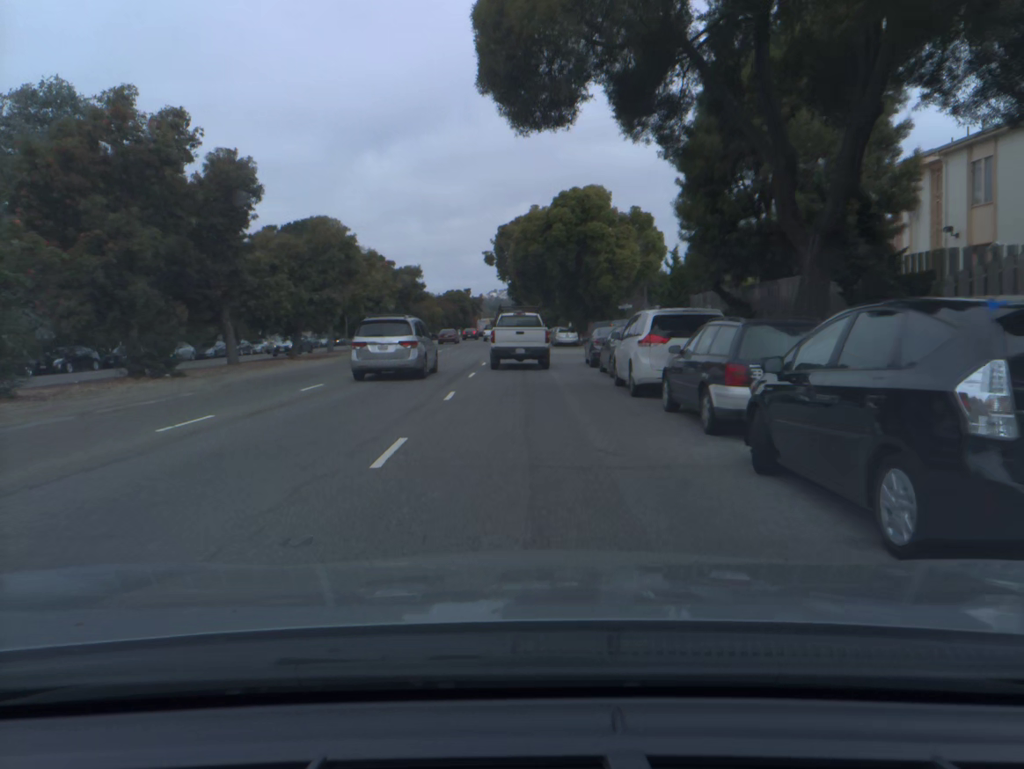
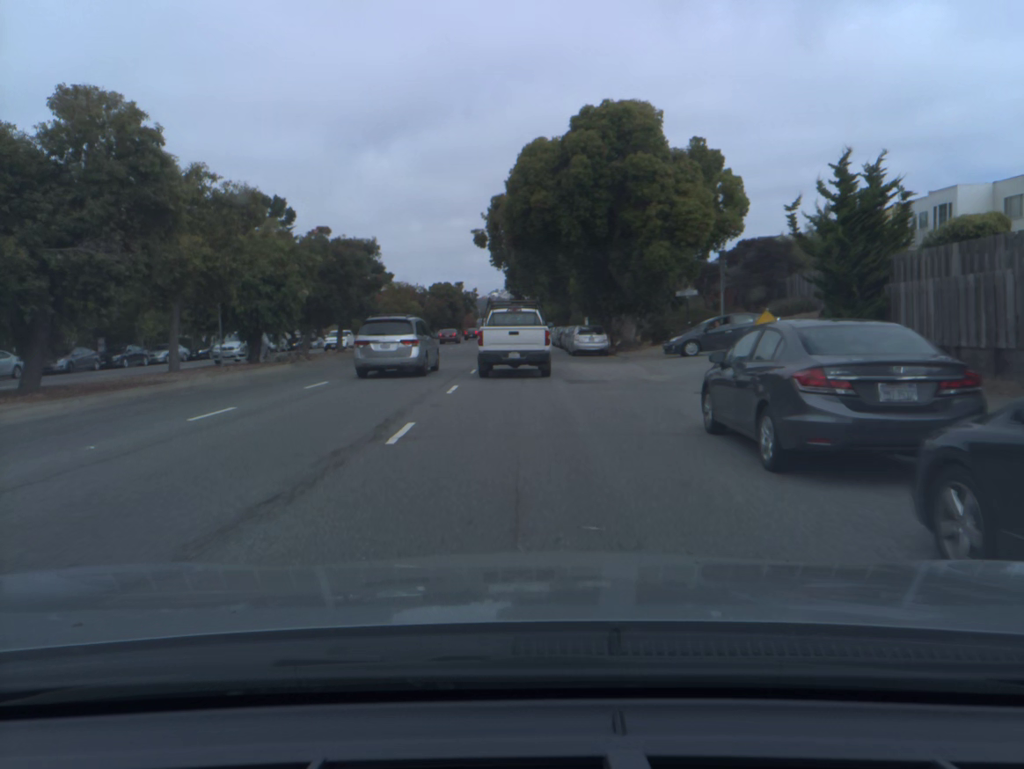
(-0.1, +20.7) m; 0°
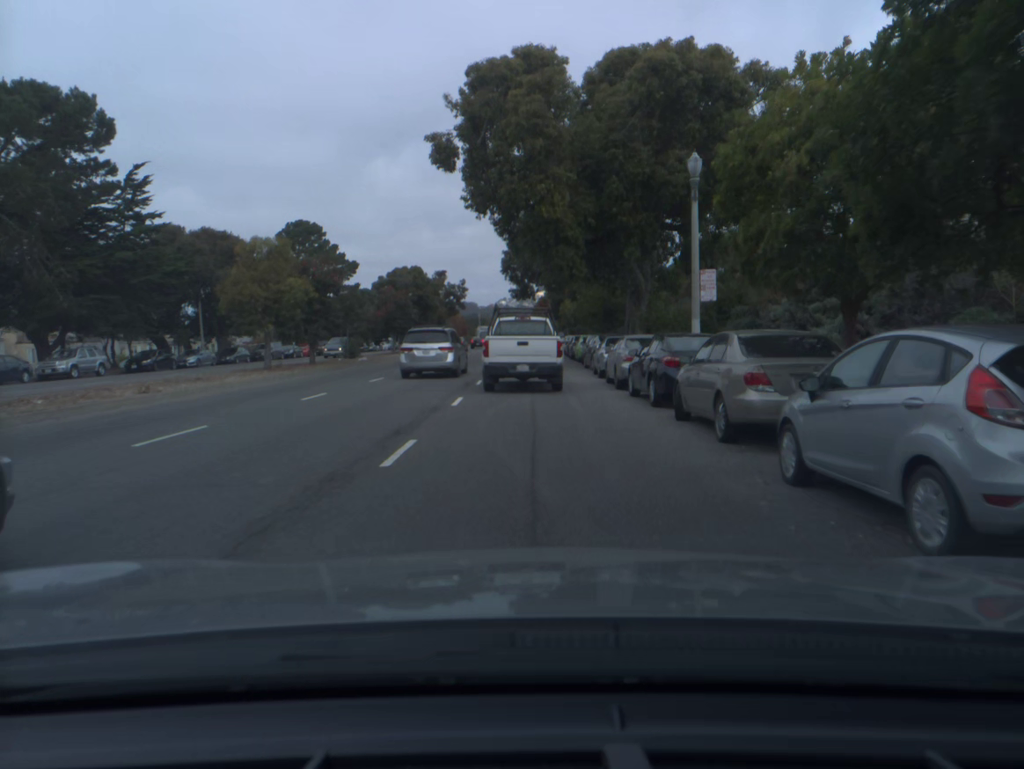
(-0.2, +38.1) m; -1°
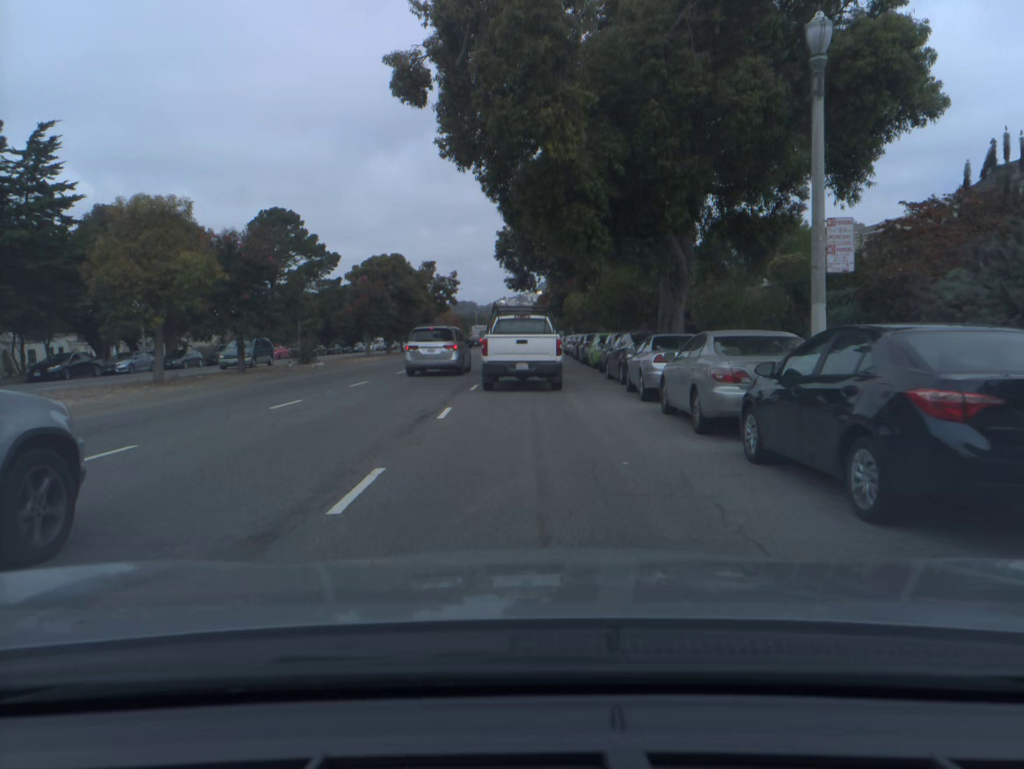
(0.0, +9.8) m; 0°
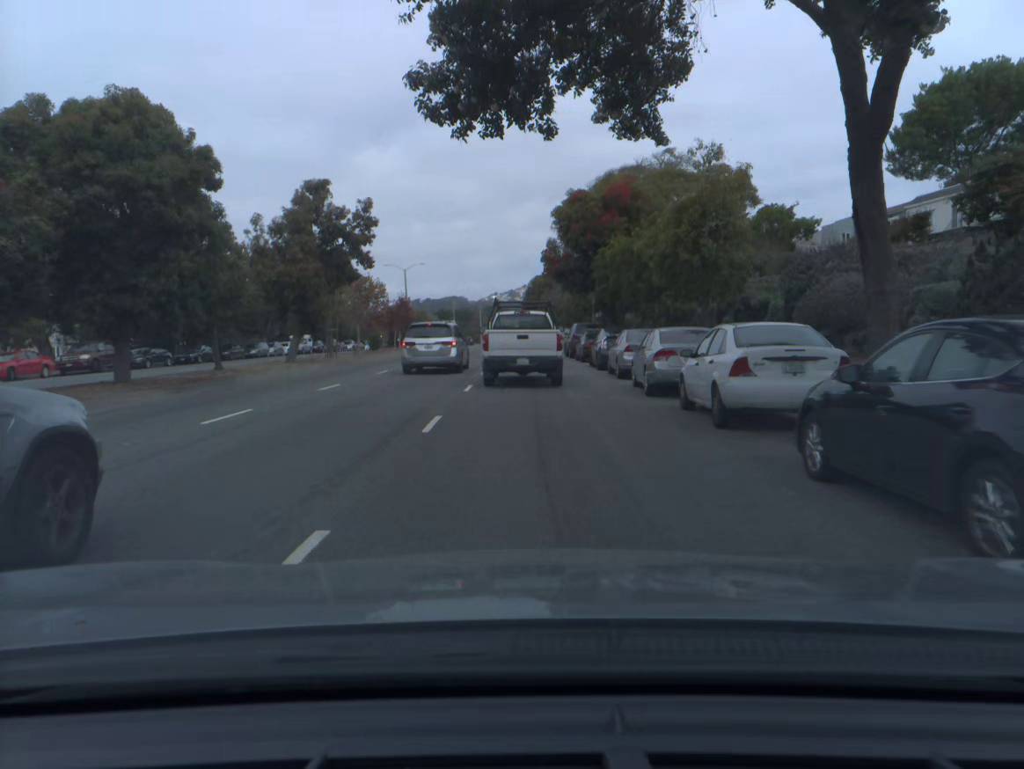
(0.0, +39.3) m; 0°
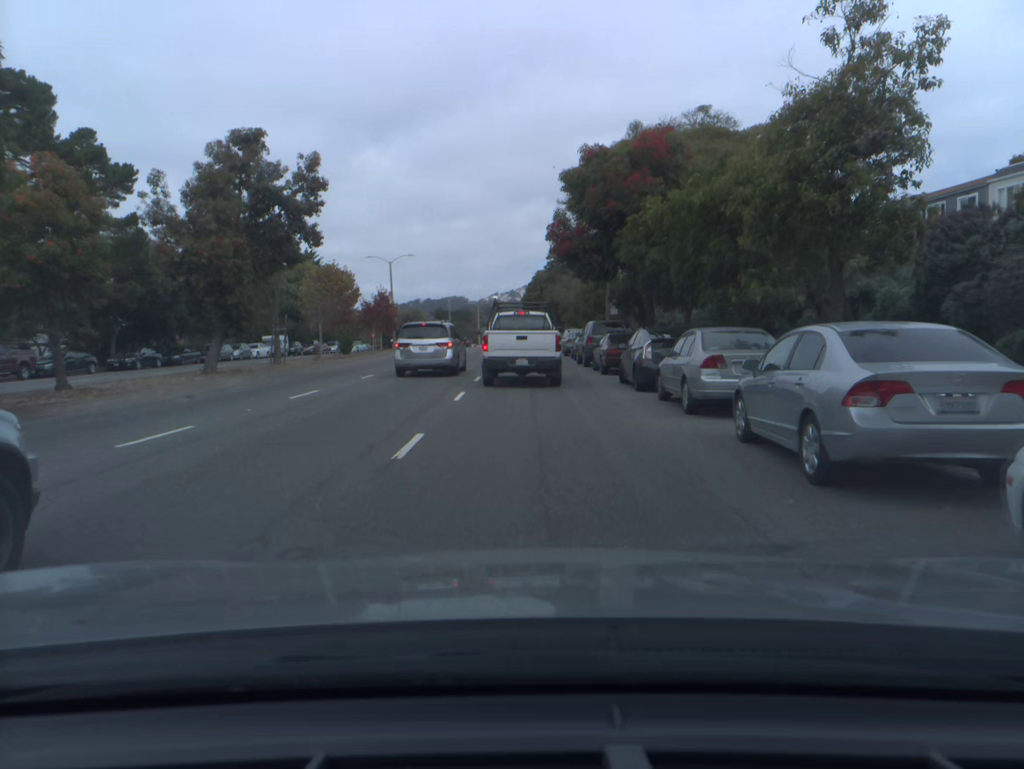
(0.0, +9.7) m; 0°
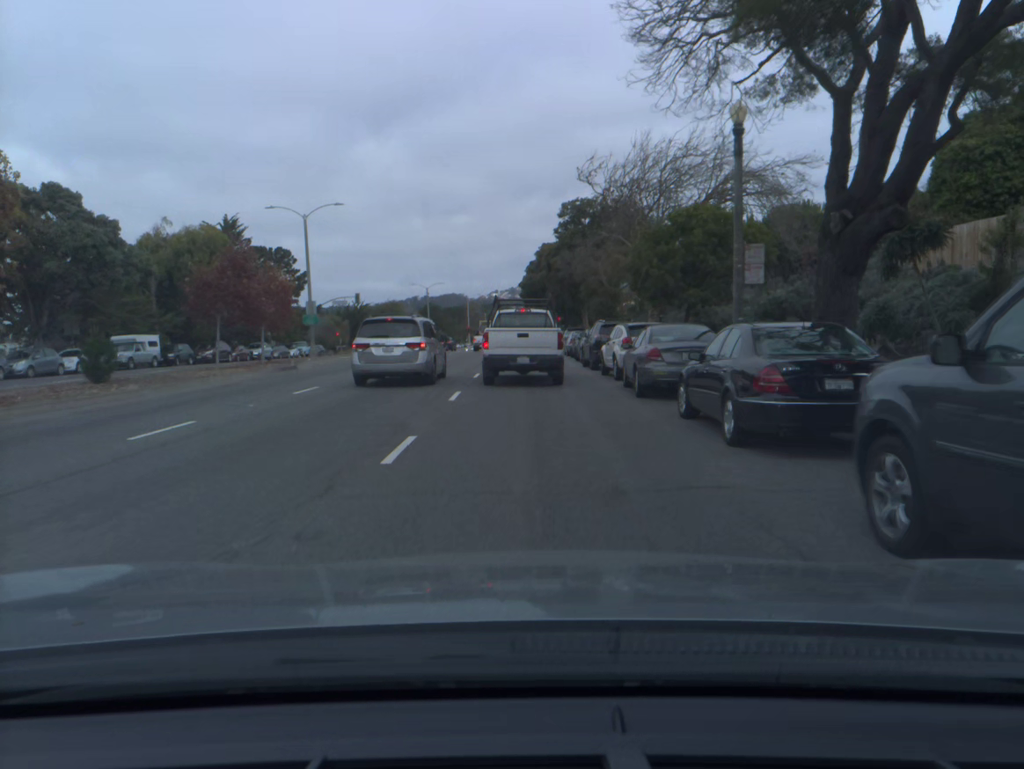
(0.0, +28.9) m; 0°
